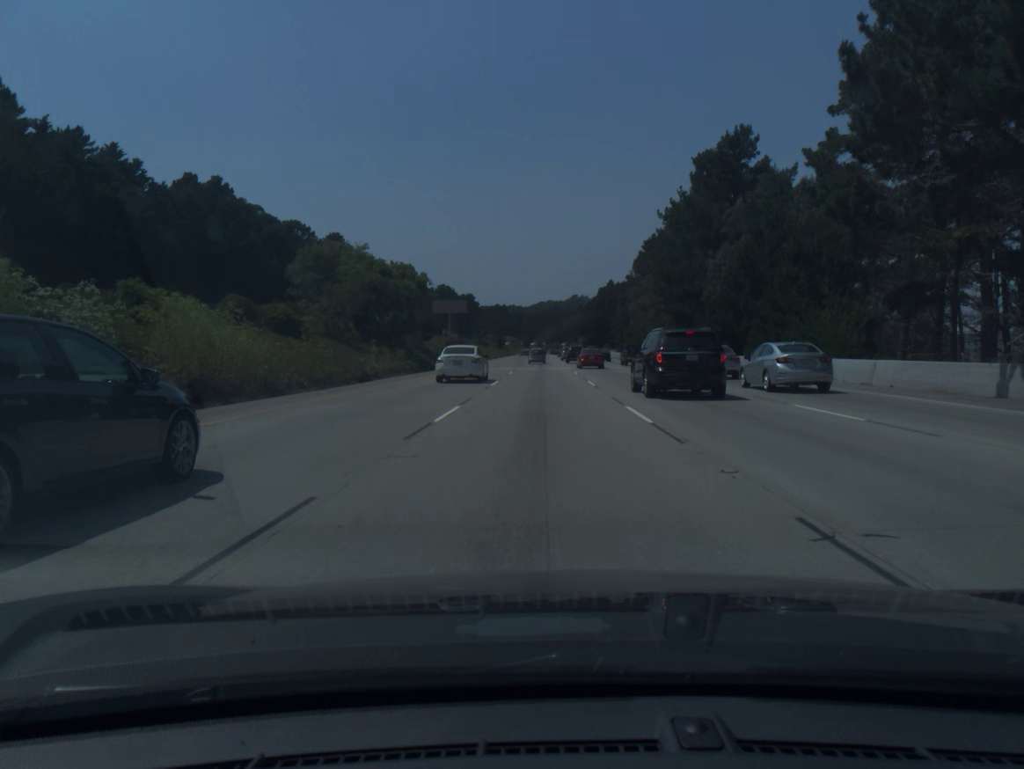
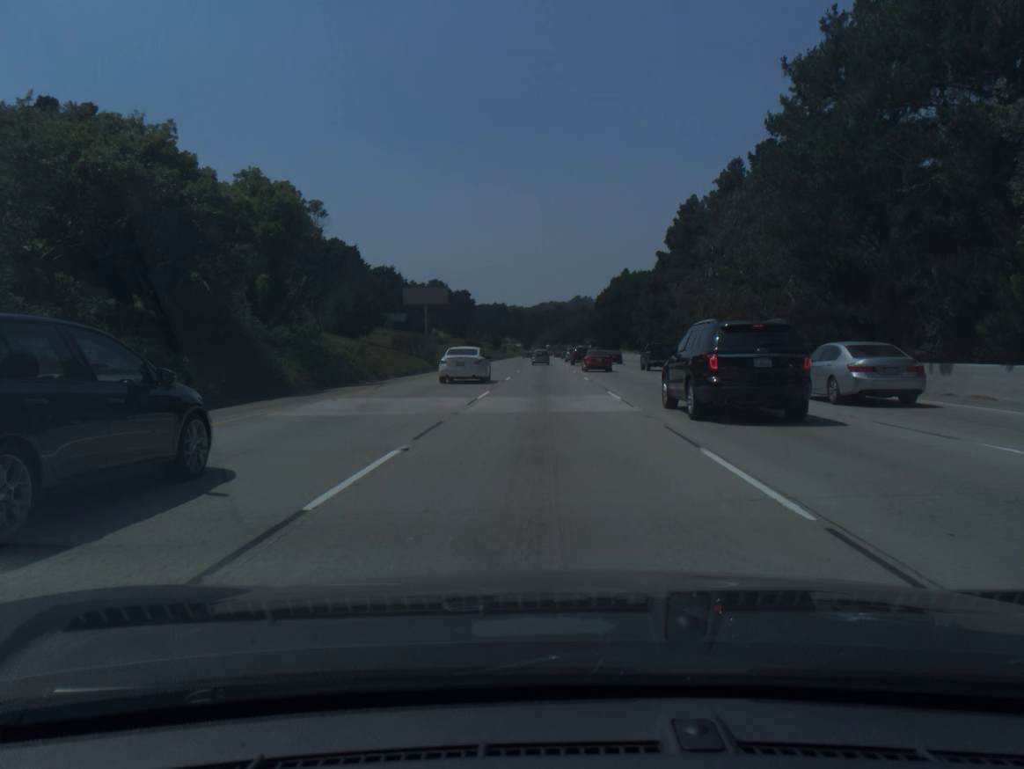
(-0.1, +36.8) m; 0°
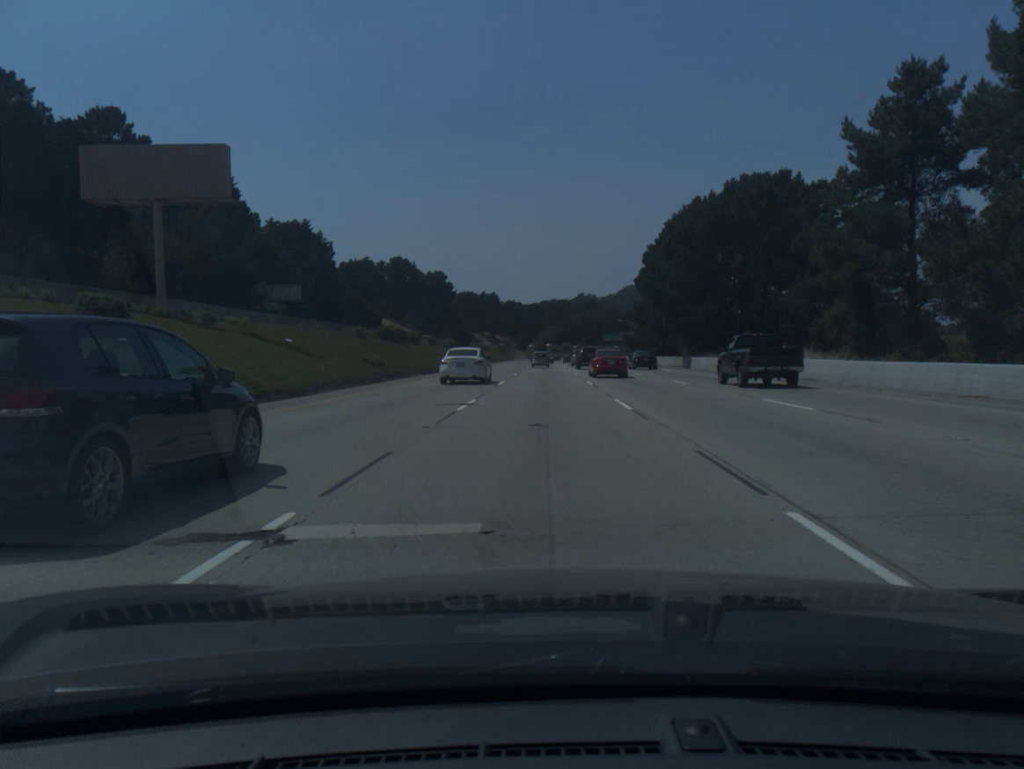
(+0.2, +91.5) m; 0°
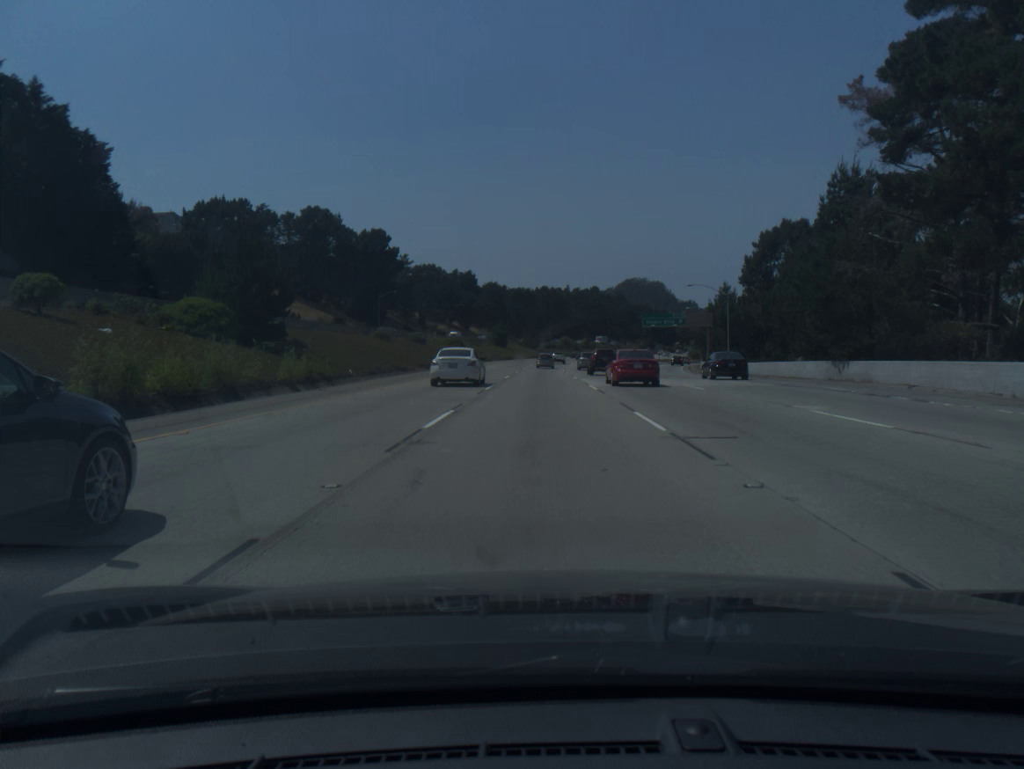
(+0.2, +91.8) m; 0°
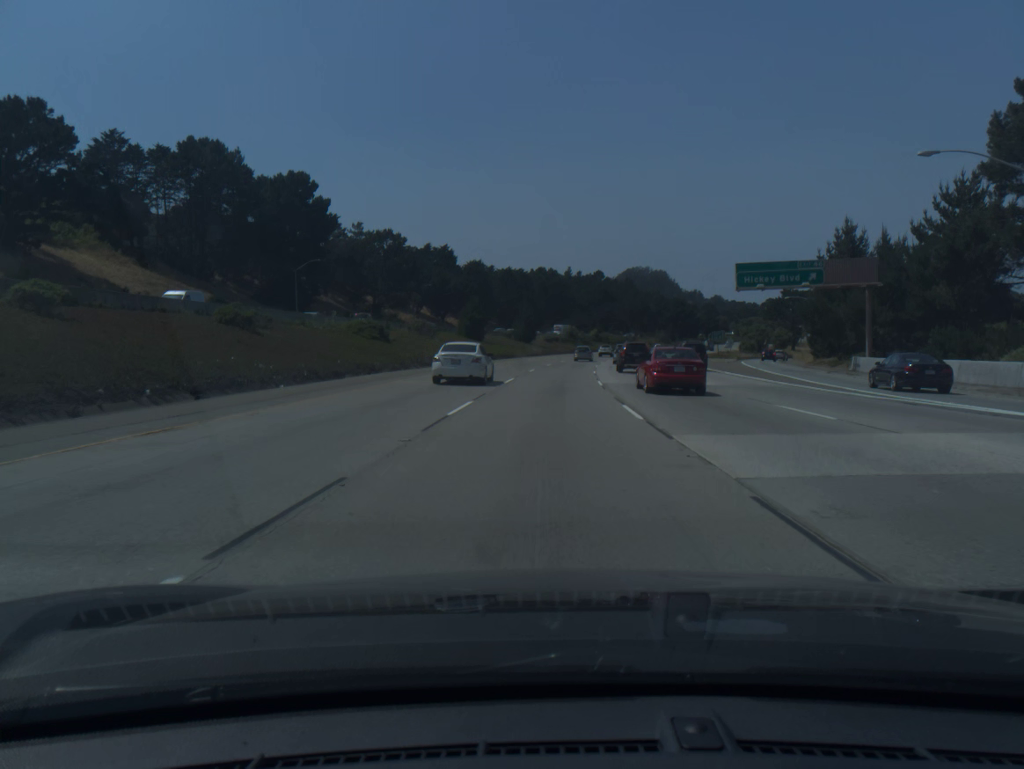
(0.0, +55.8) m; 0°
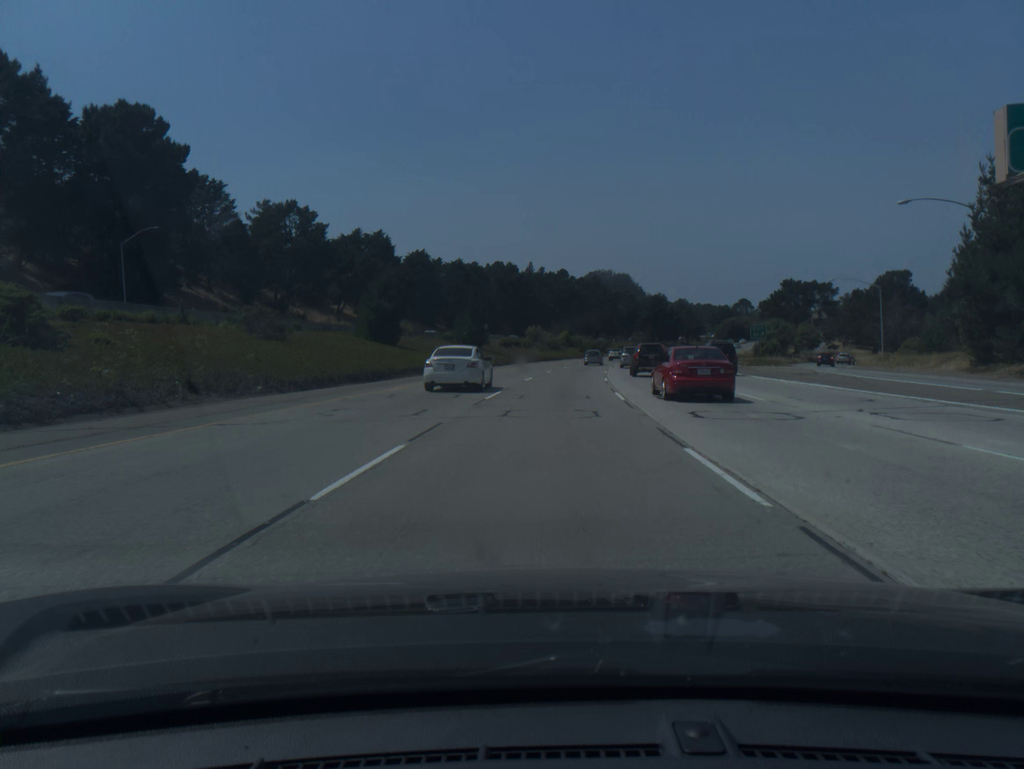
(+0.7, +37.5) m; +3°
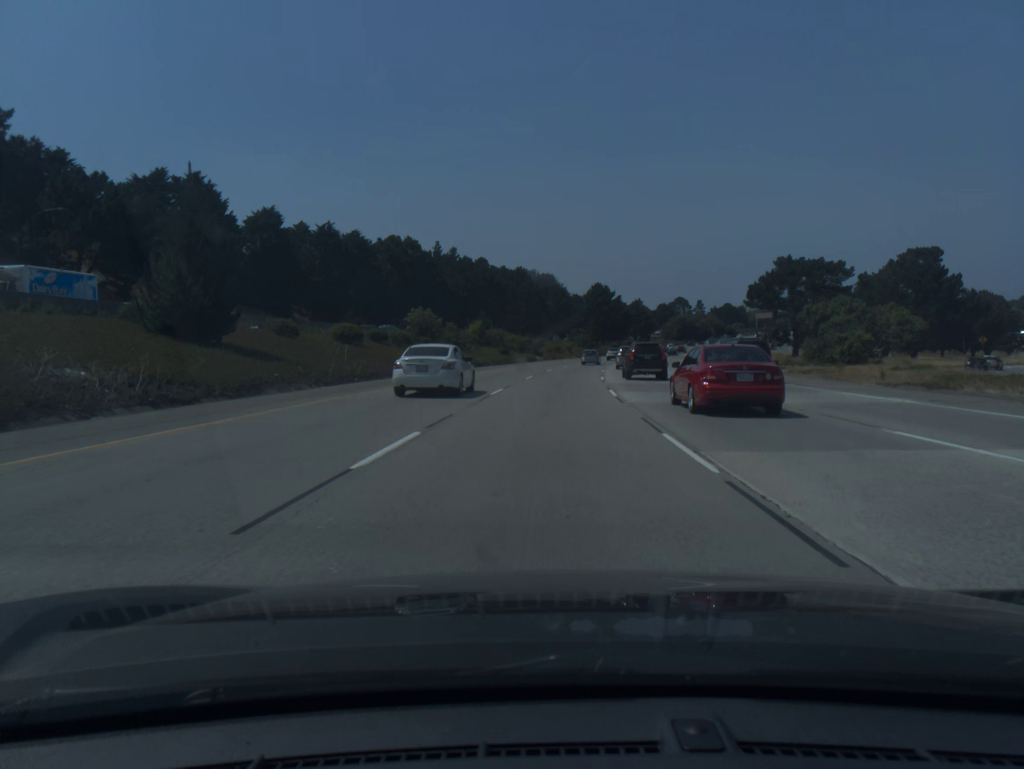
(+2.7, +56.5) m; +6°
